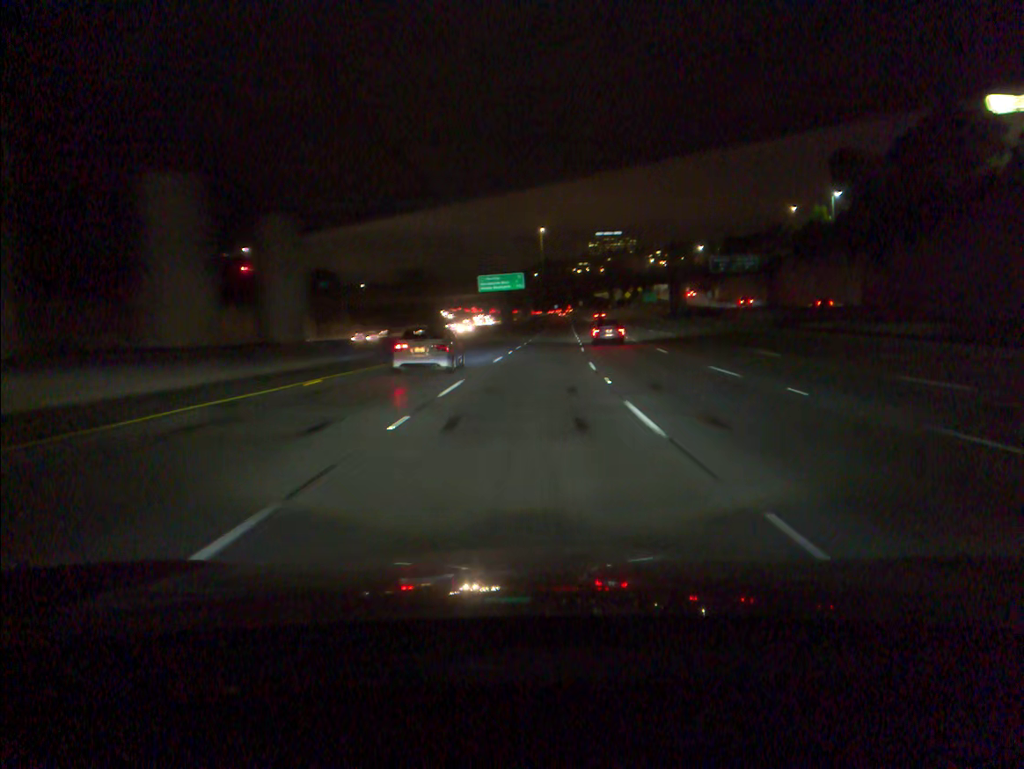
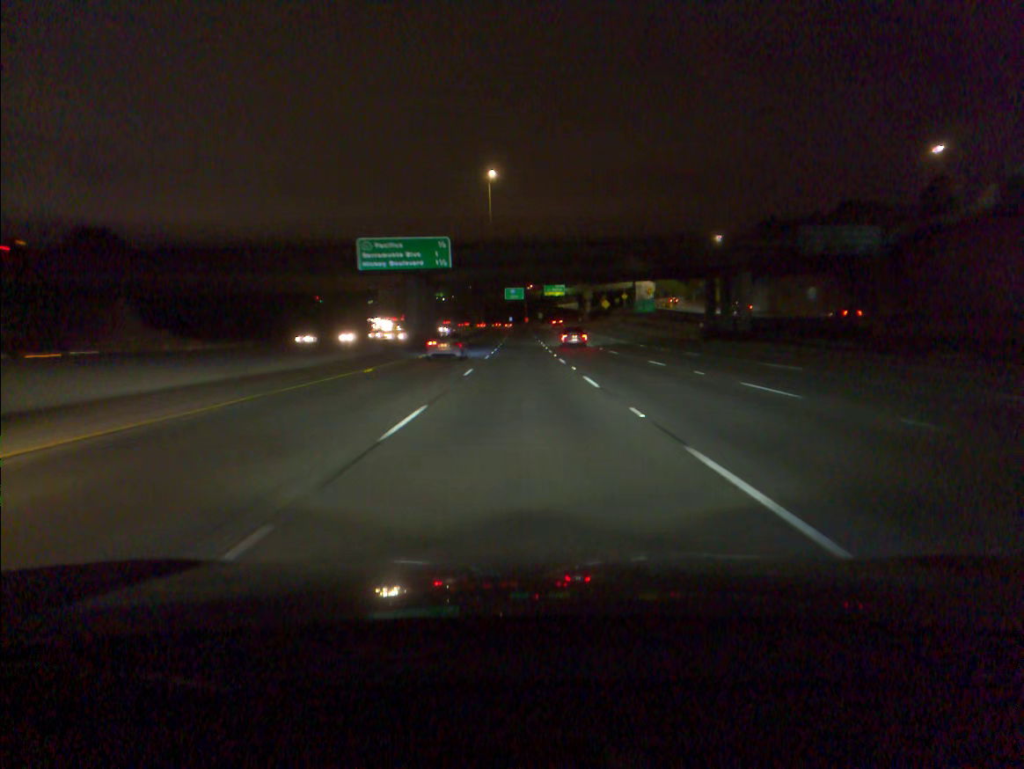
(+2.7, +64.0) m; +4°
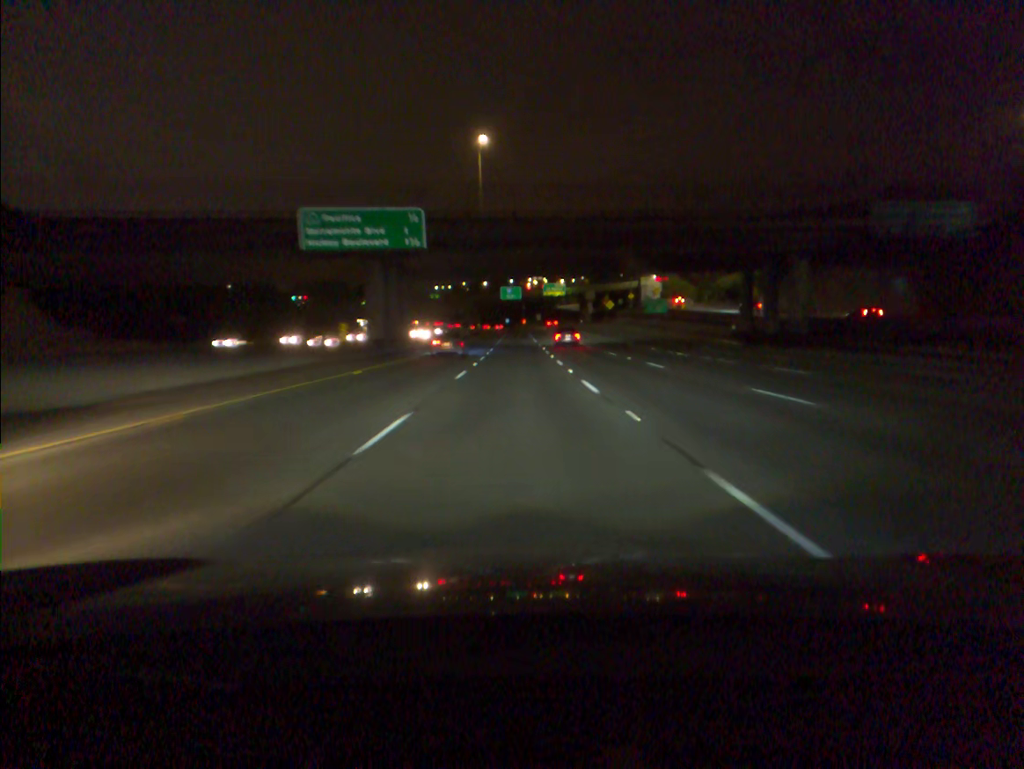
(0.0, +16.0) m; 0°
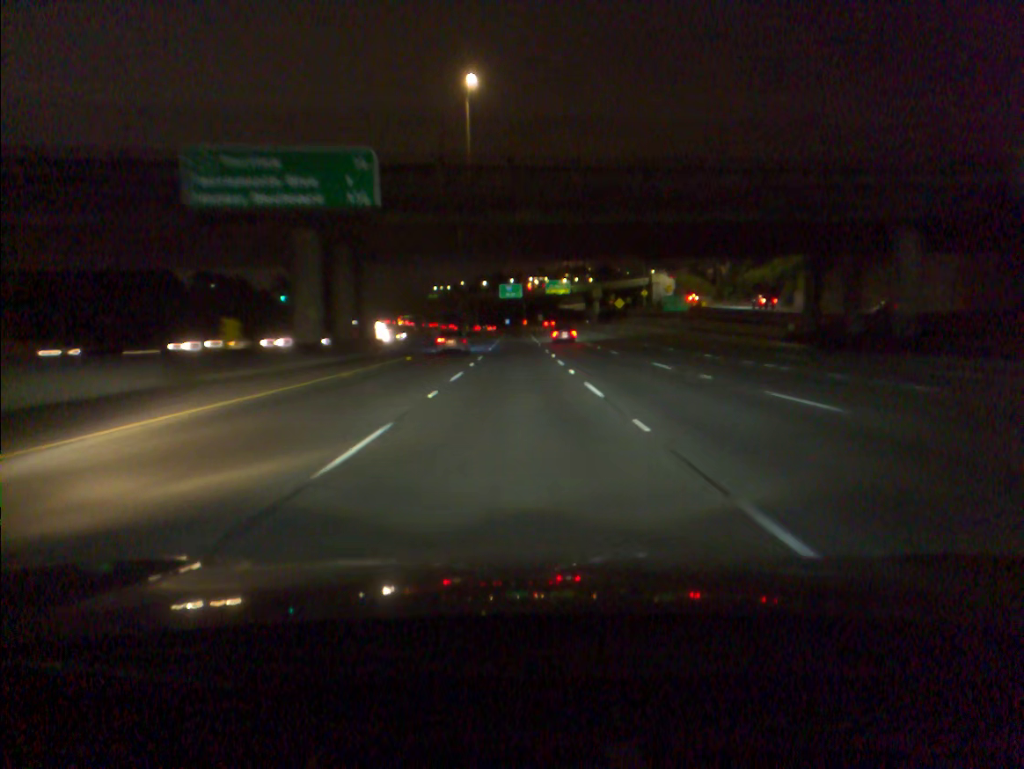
(0.0, +16.0) m; 0°
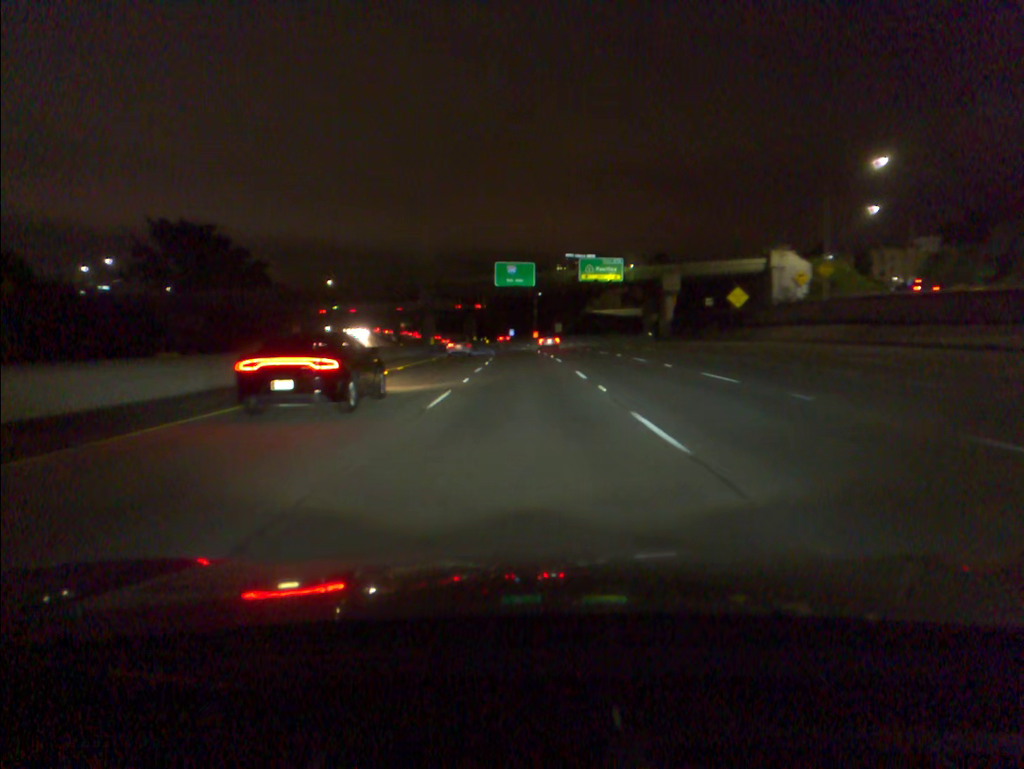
(-0.6, +80.4) m; -1°
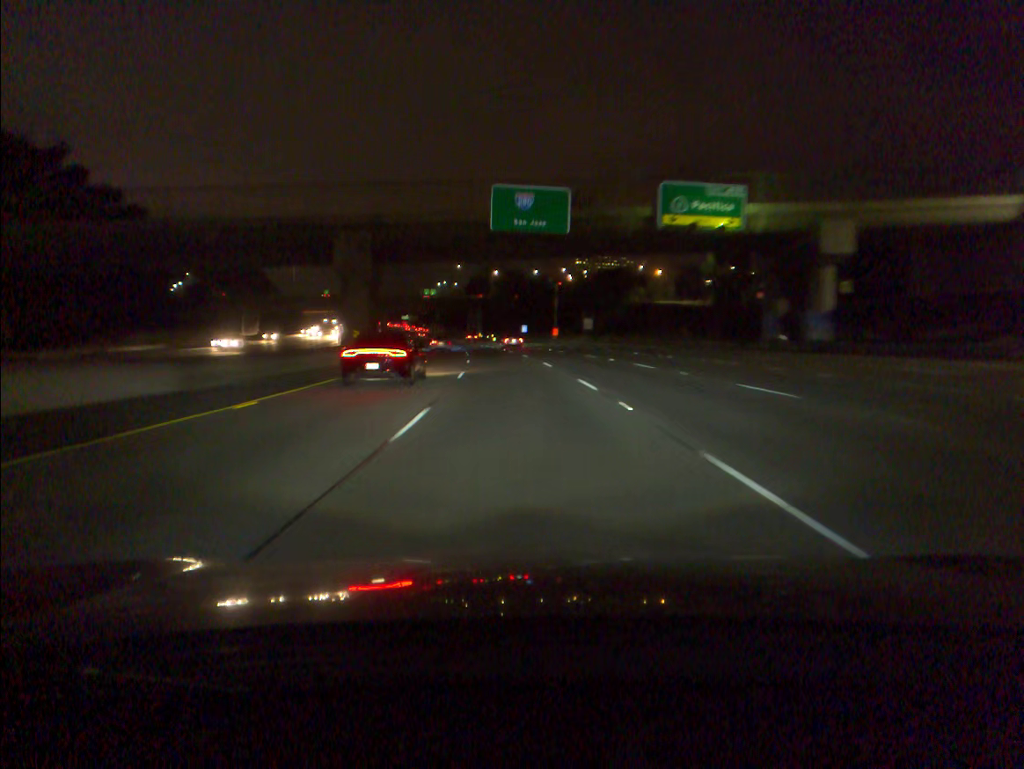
(-0.2, +48.3) m; -1°
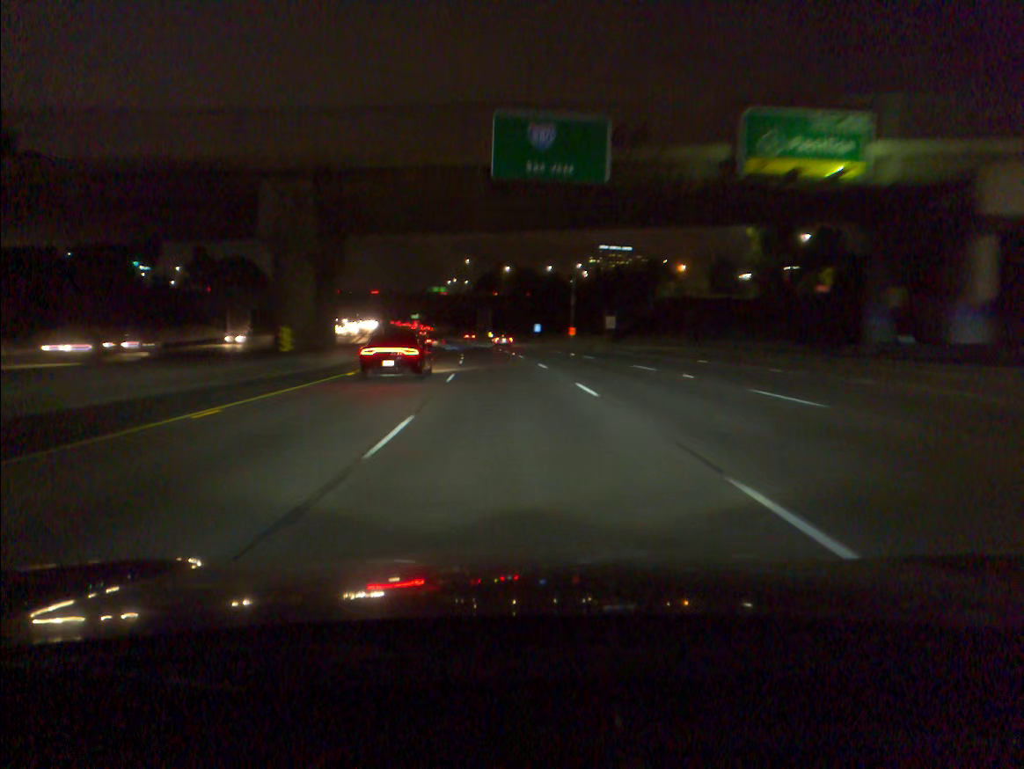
(-0.1, +16.1) m; -1°
